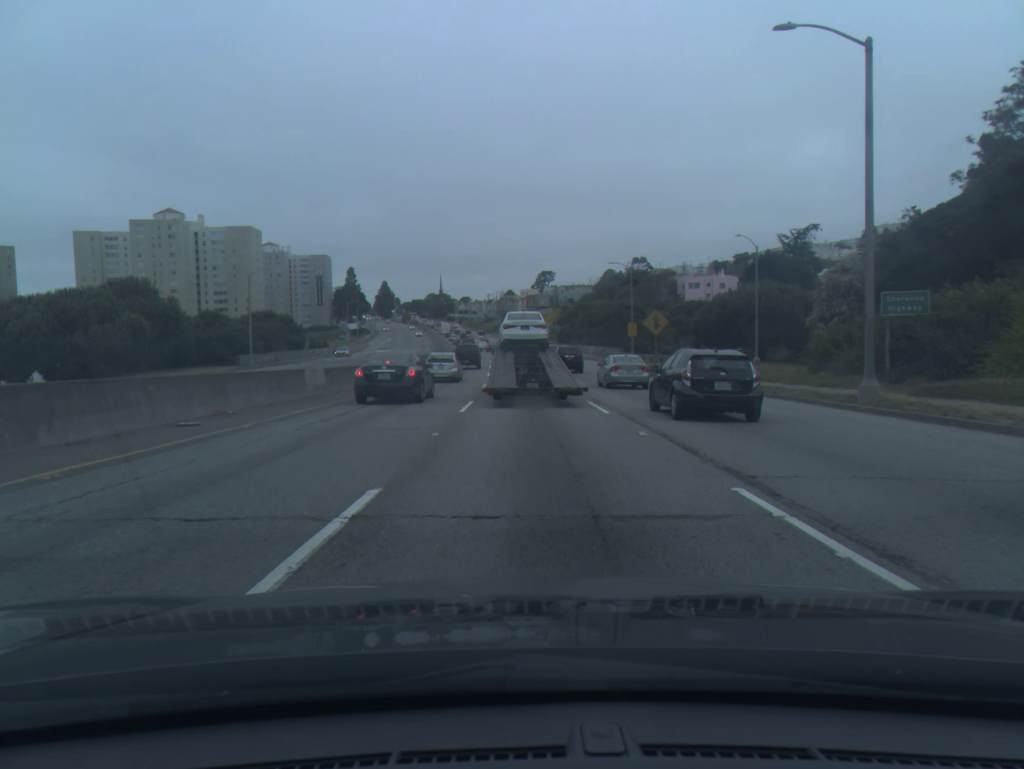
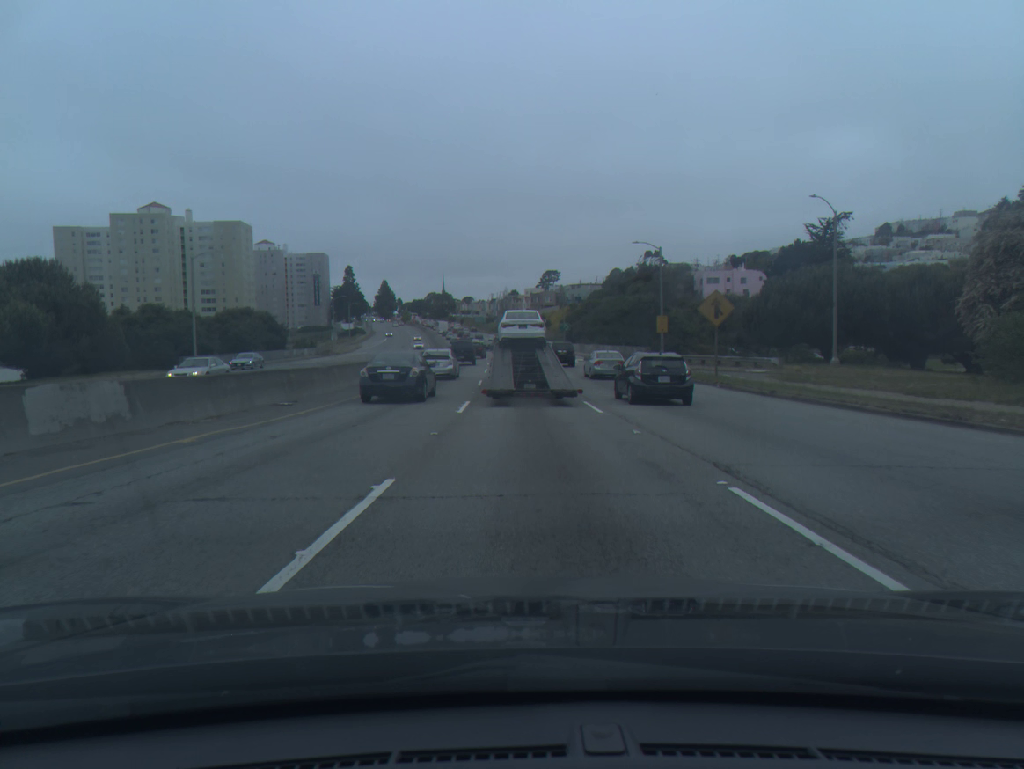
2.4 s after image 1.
(+0.1, +14.4) m; 0°
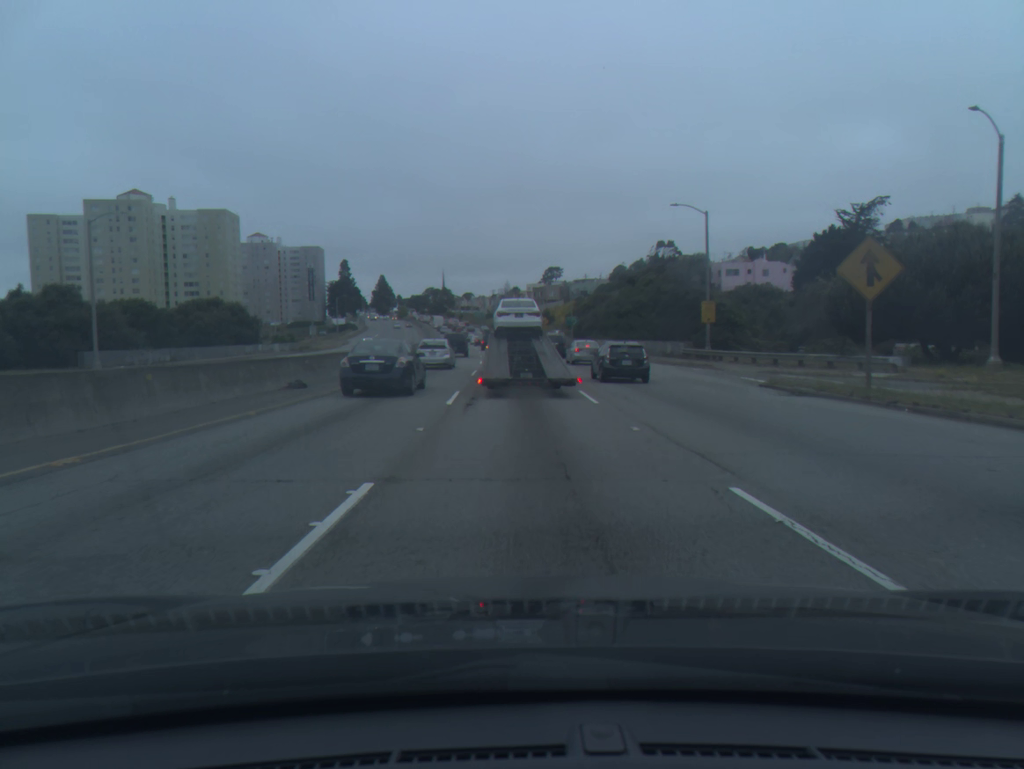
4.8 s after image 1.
(0.0, +15.3) m; 0°
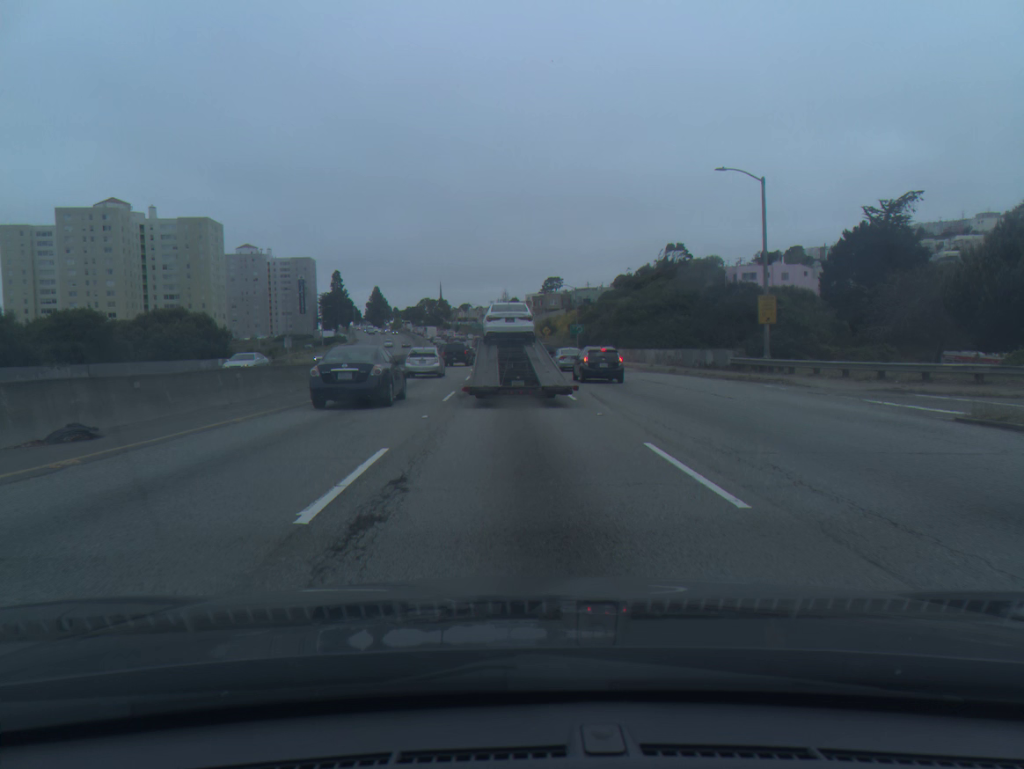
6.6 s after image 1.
(0.0, +11.6) m; 0°
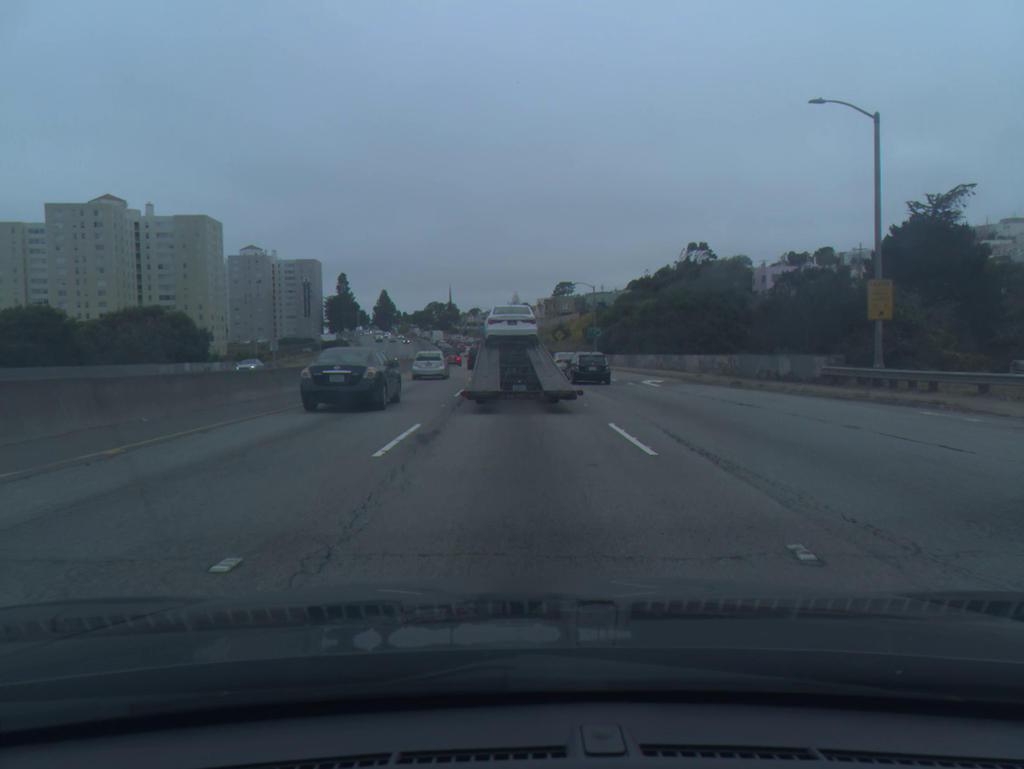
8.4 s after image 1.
(-0.1, +10.7) m; -1°
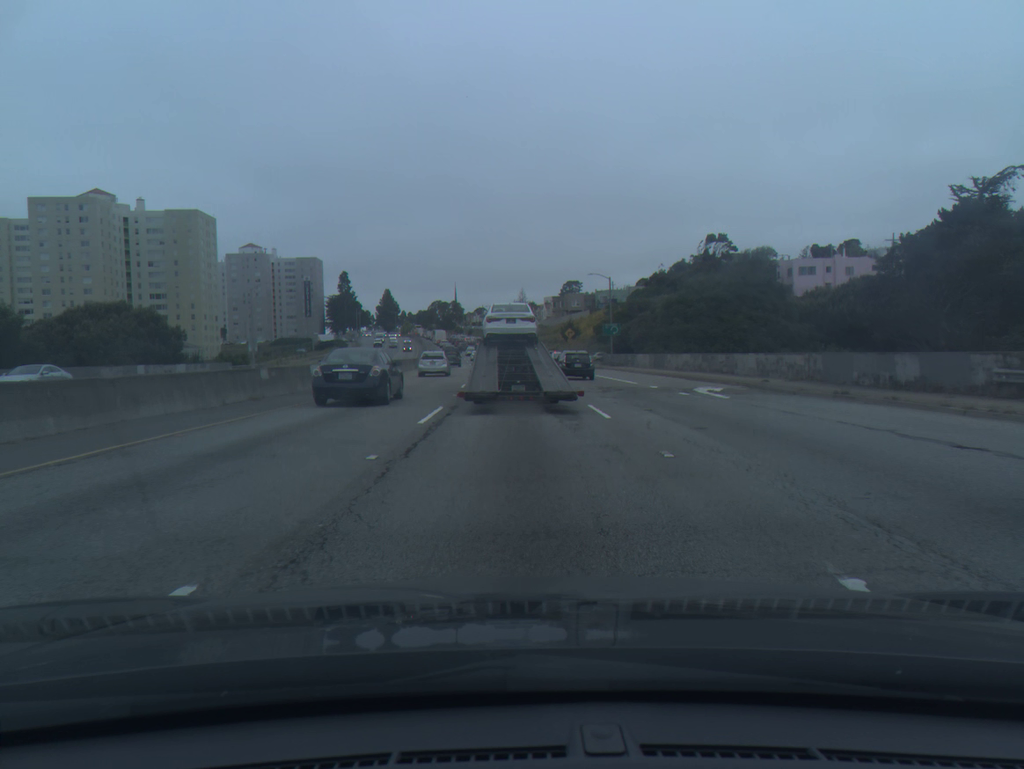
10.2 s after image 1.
(0.0, +10.0) m; 0°
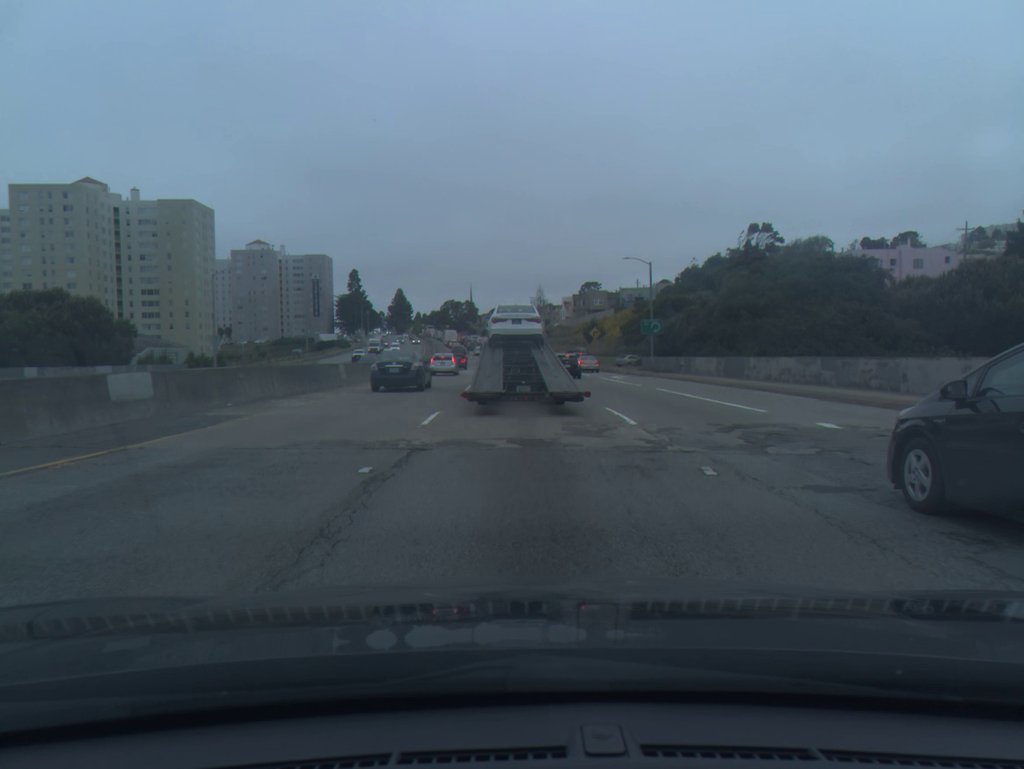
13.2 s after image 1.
(-0.2, +15.7) m; -2°
